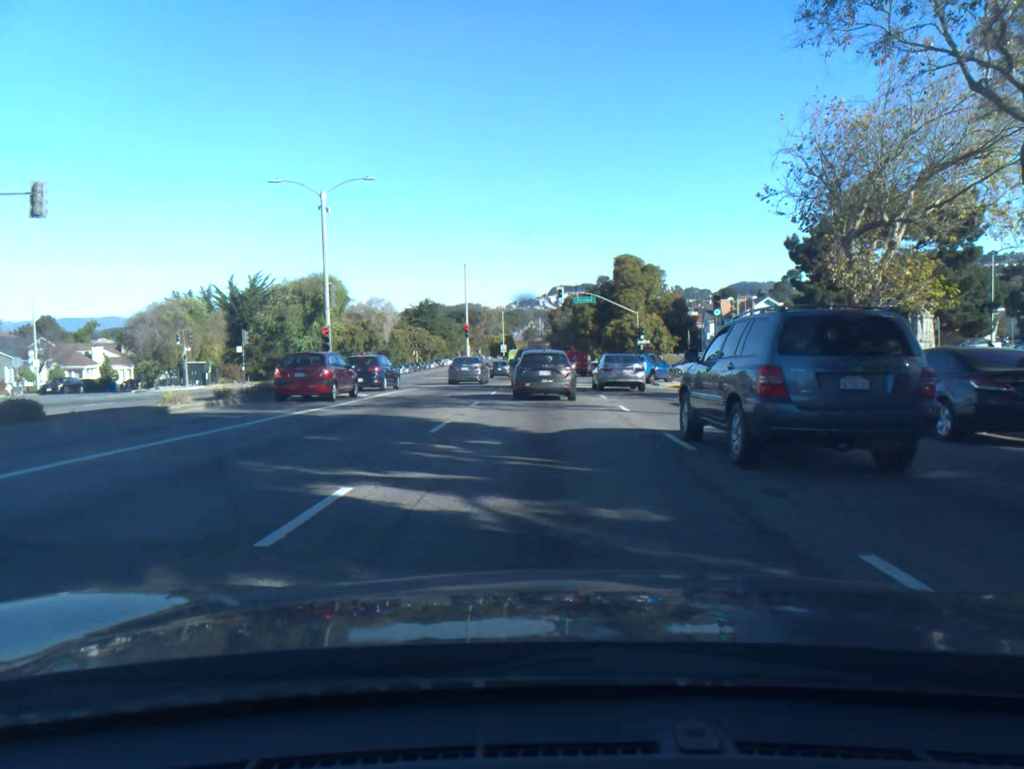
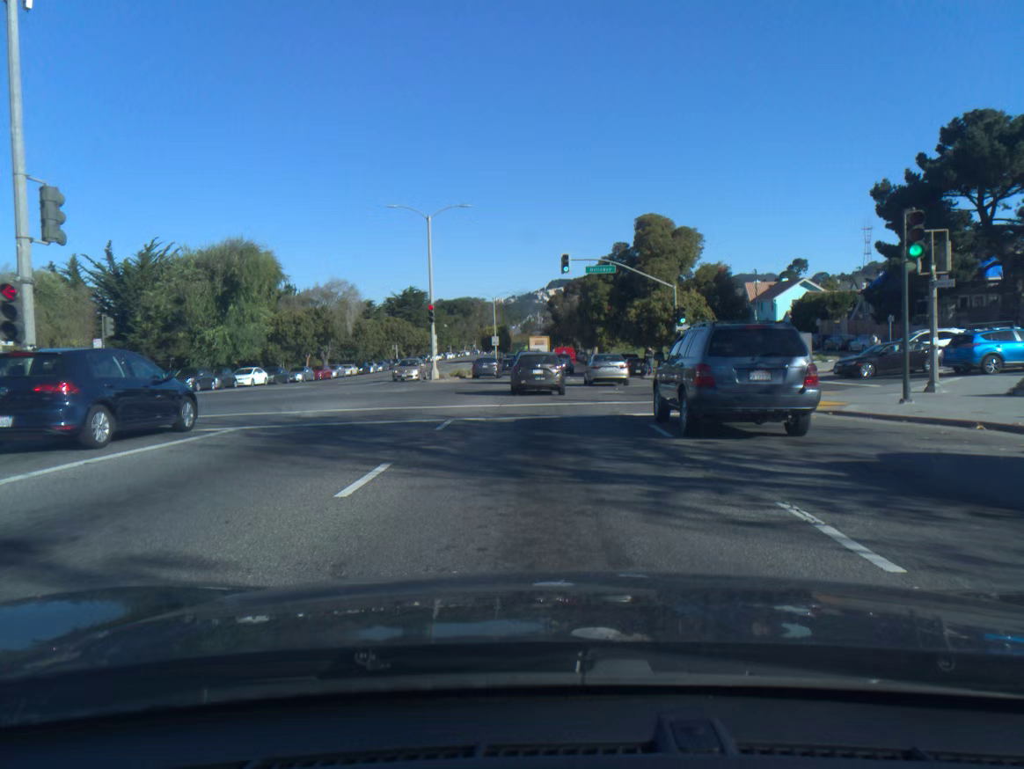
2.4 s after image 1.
(0.0, +19.8) m; 0°
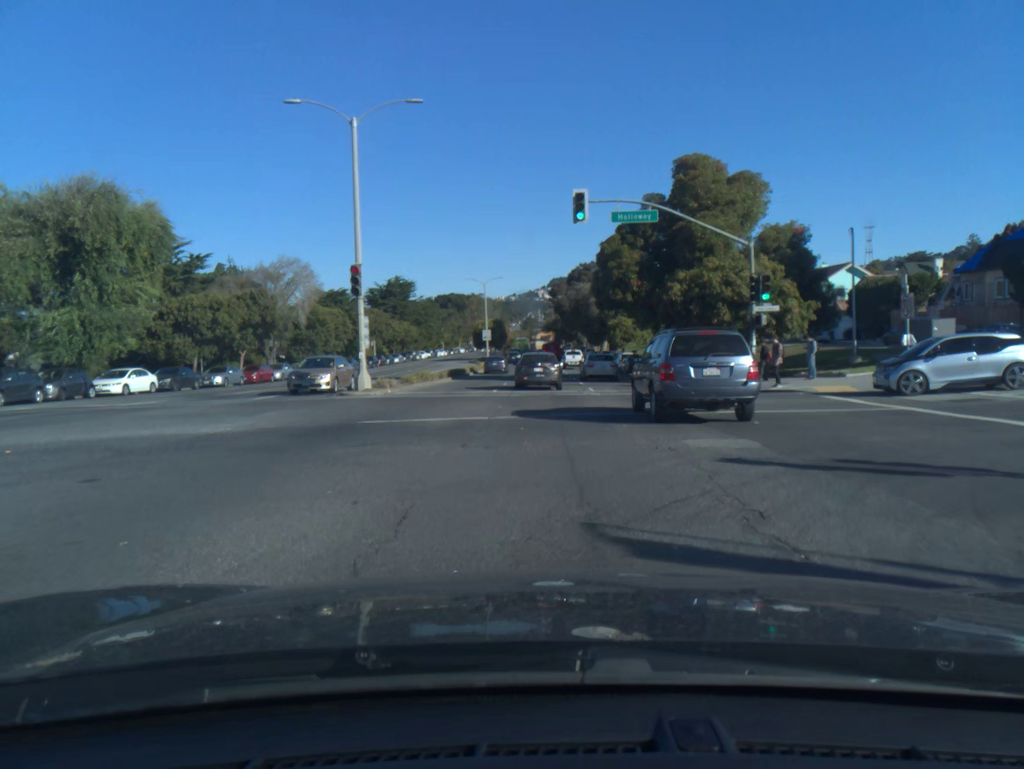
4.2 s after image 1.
(0.0, +17.7) m; 0°
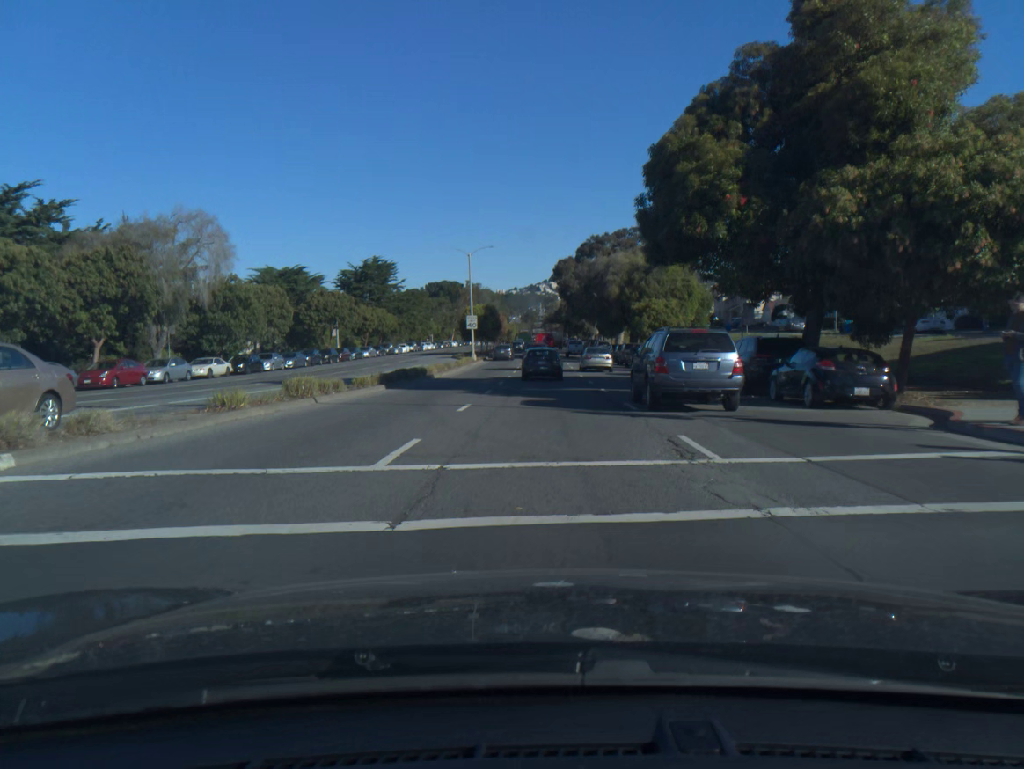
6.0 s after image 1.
(-0.1, +20.0) m; 0°
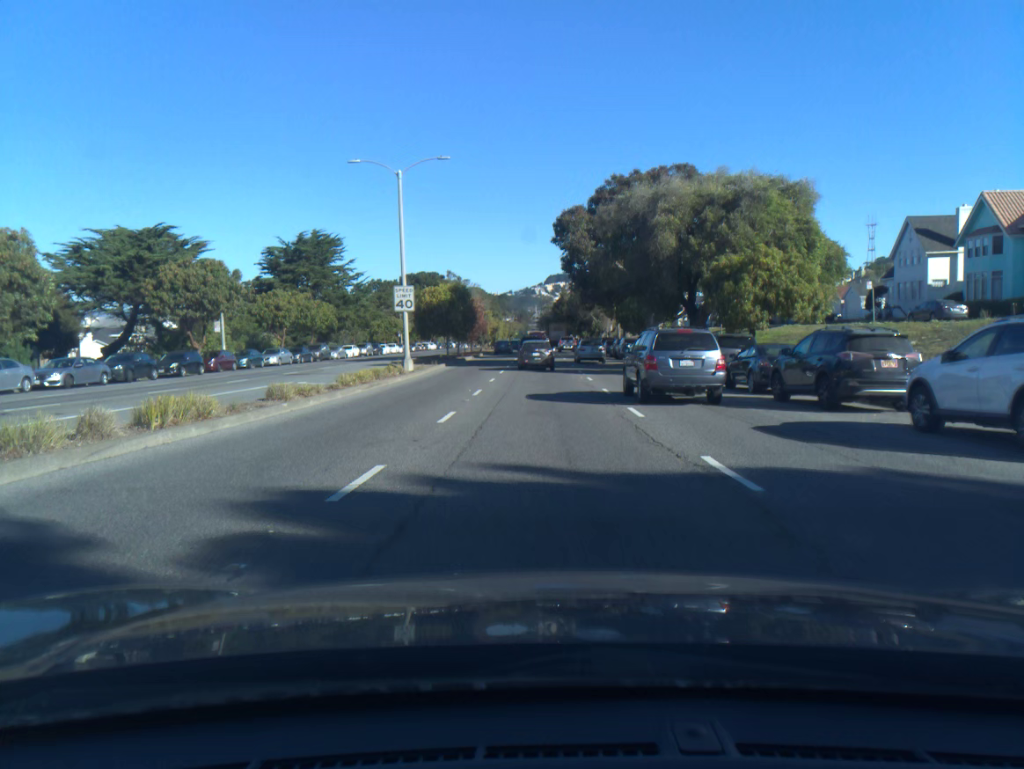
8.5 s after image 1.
(+0.2, +31.3) m; 0°
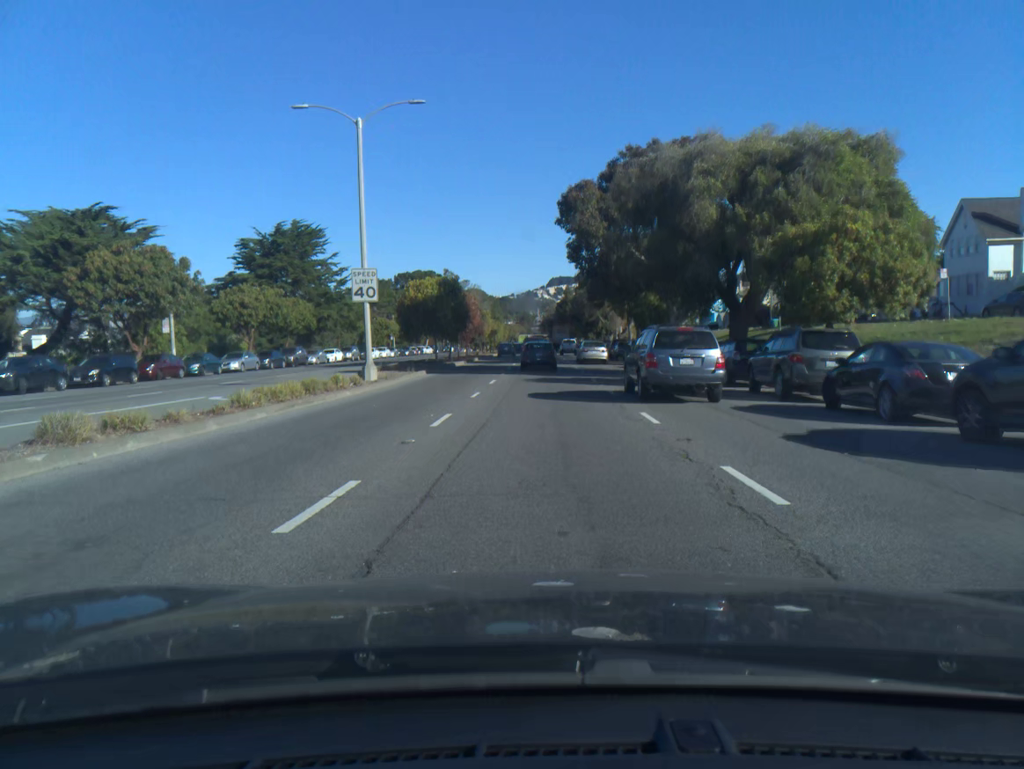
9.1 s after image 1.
(0.0, +8.4) m; 0°
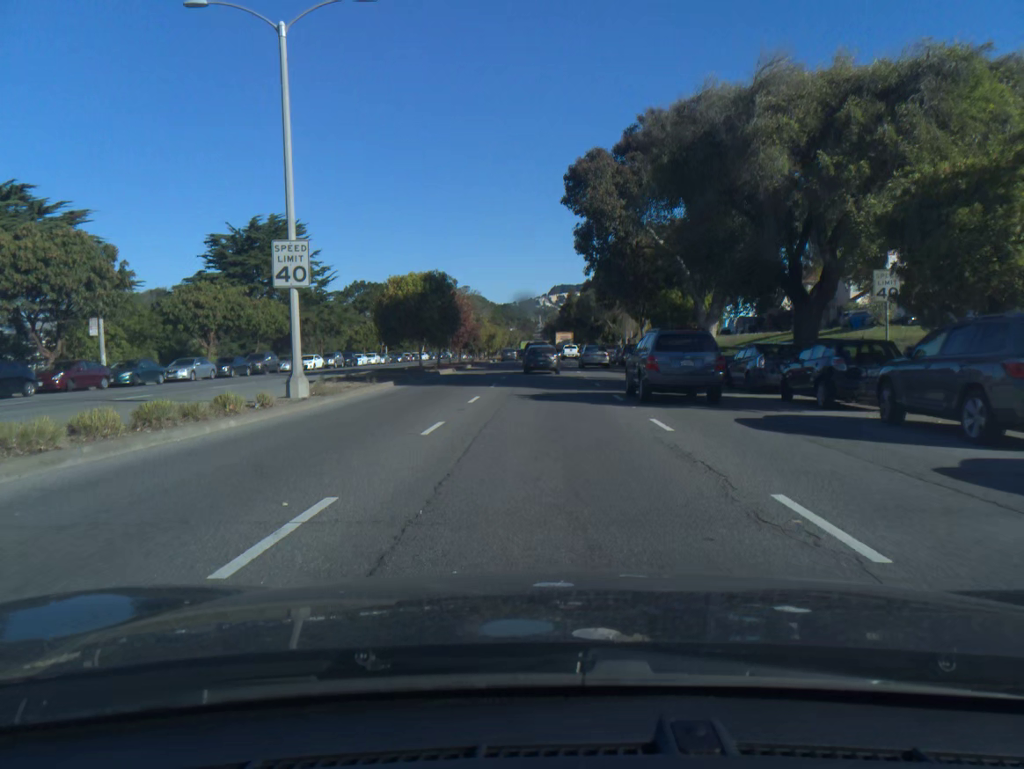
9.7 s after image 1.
(0.0, +8.5) m; 0°
